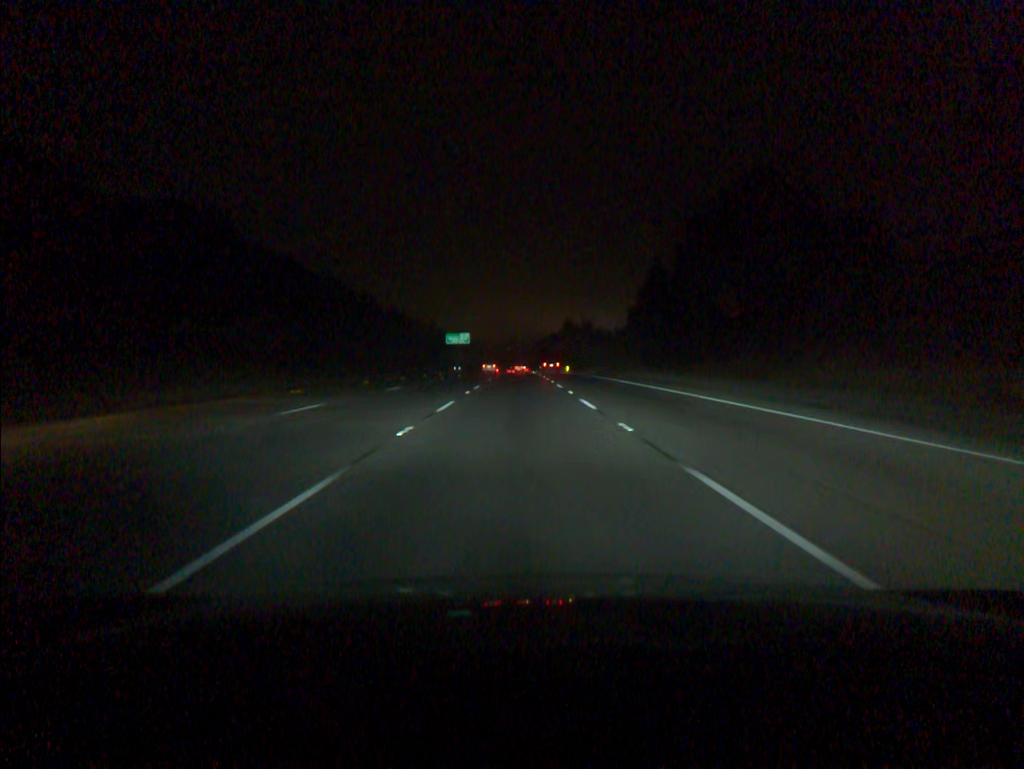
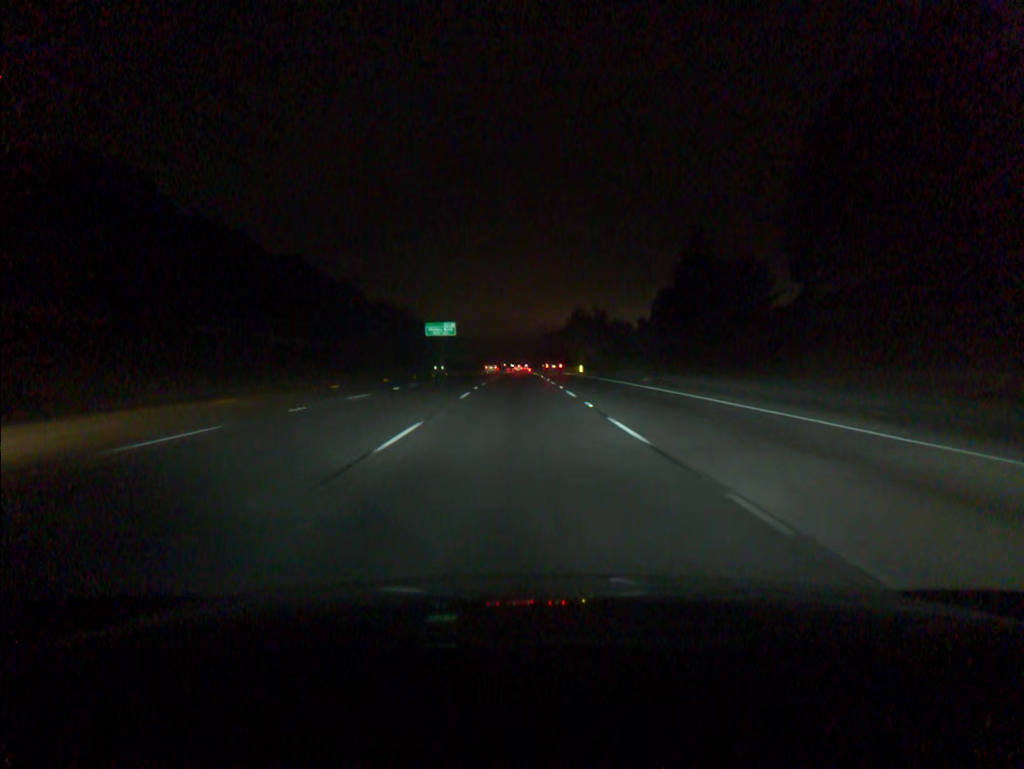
(0.0, +36.9) m; 0°
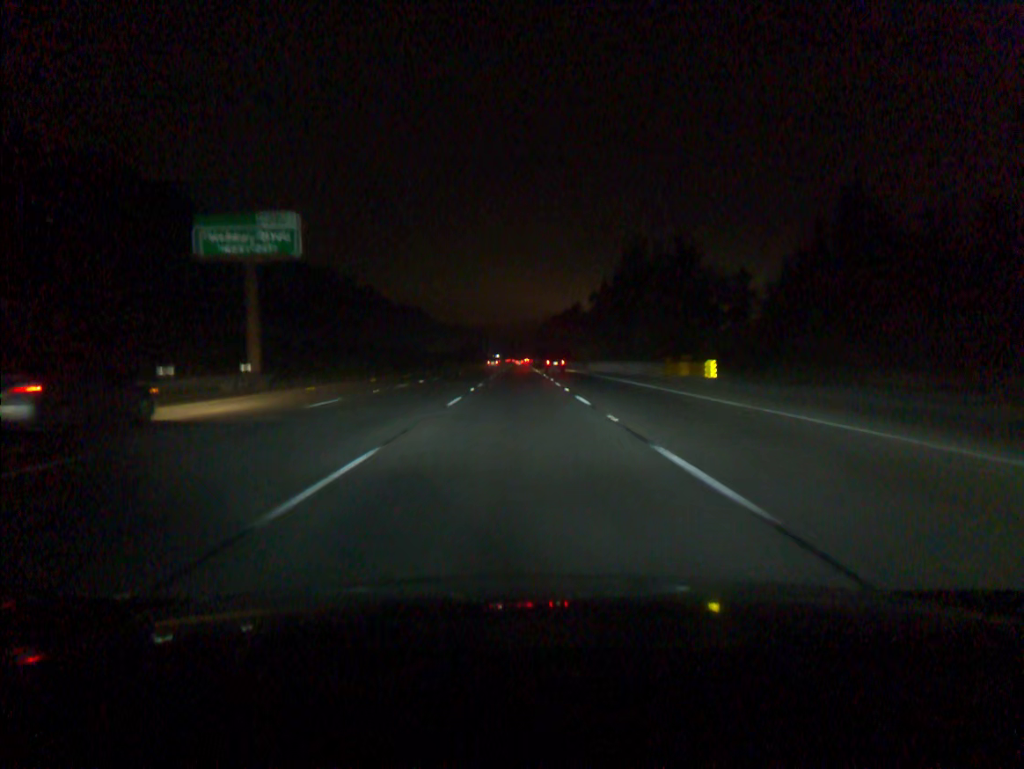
(0.0, +92.4) m; 0°
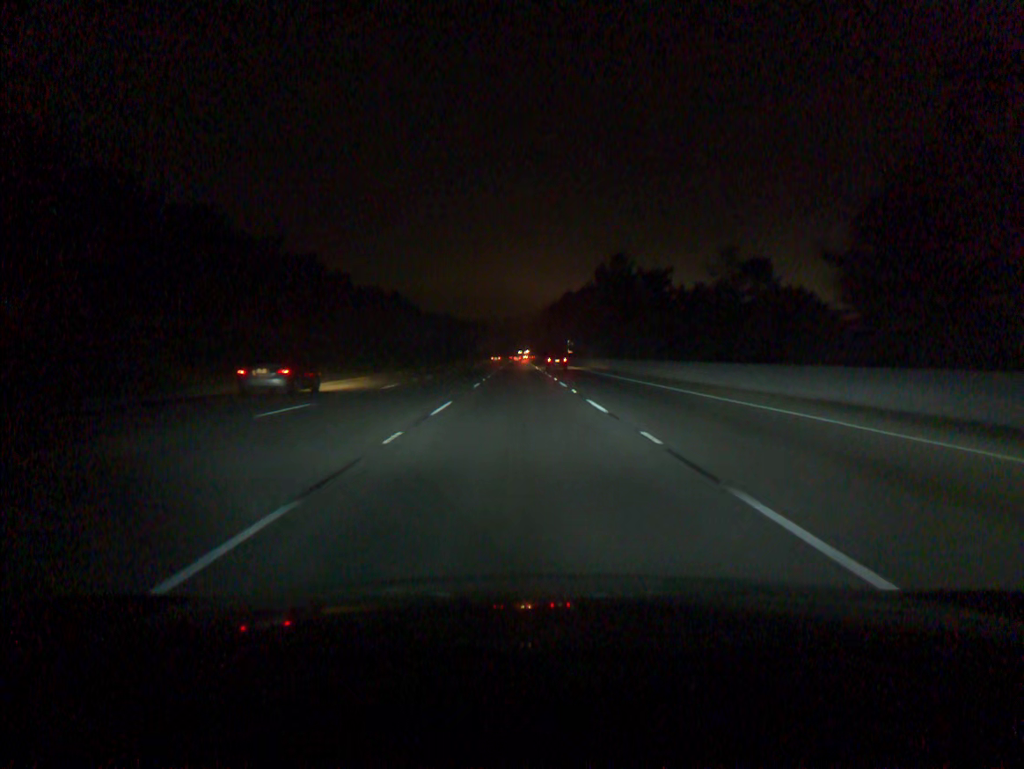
(0.0, +91.6) m; 0°
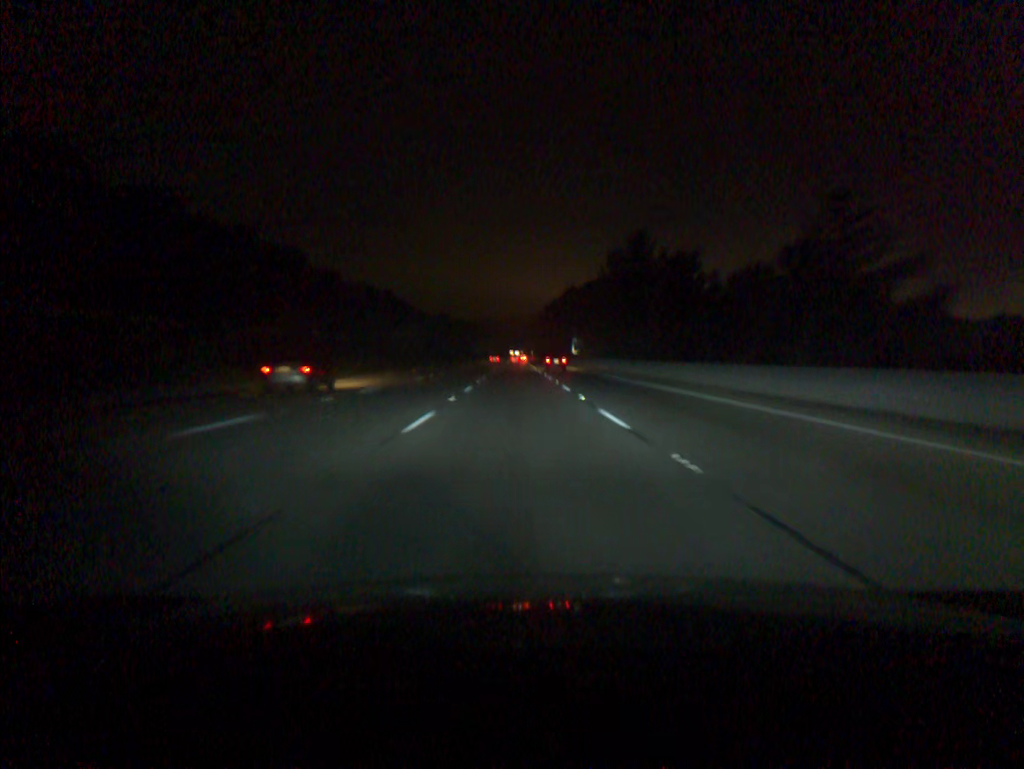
(0.0, +18.3) m; 0°
